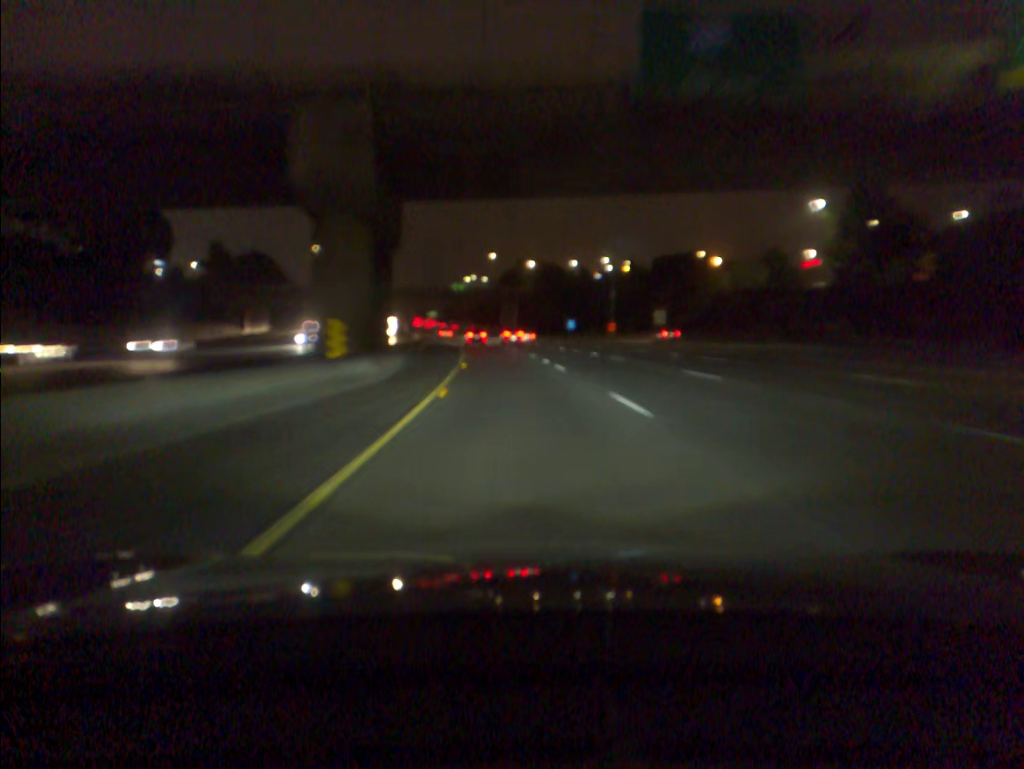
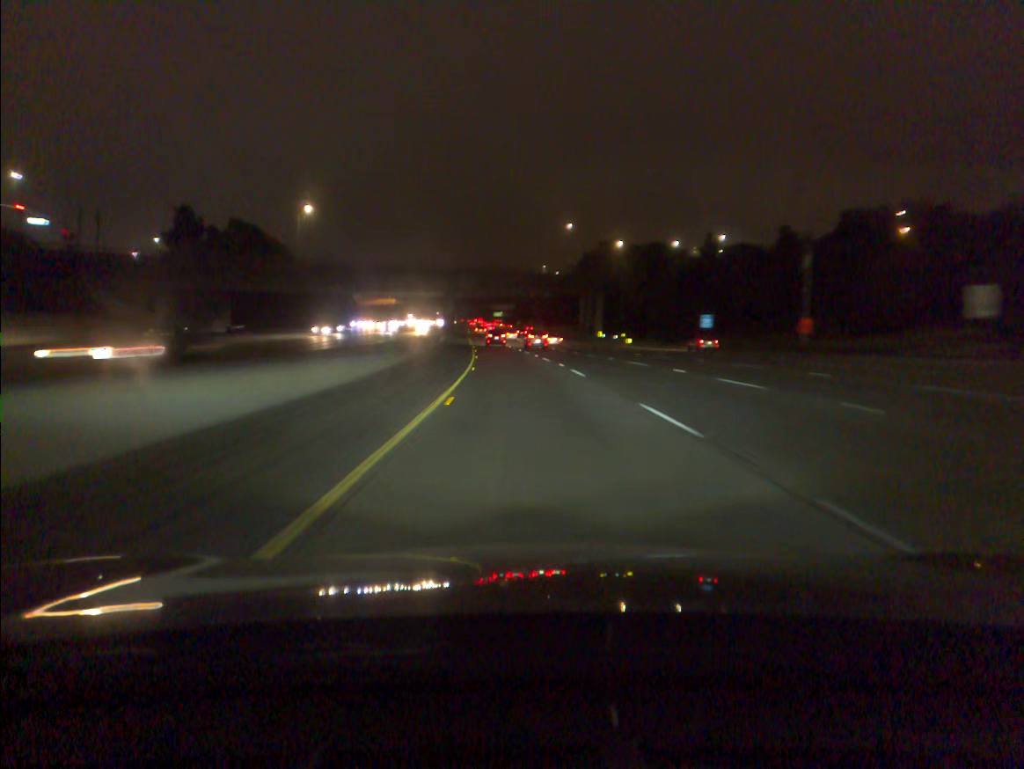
(-3.0, +59.9) m; -5°
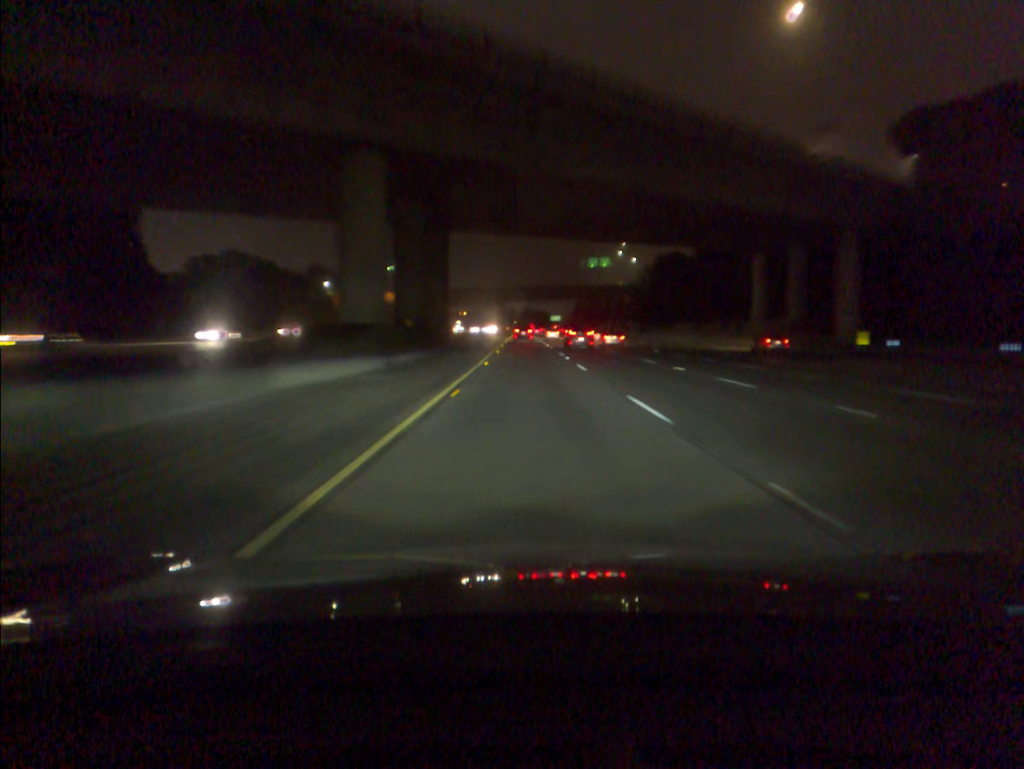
(-4.8, +100.7) m; -4°
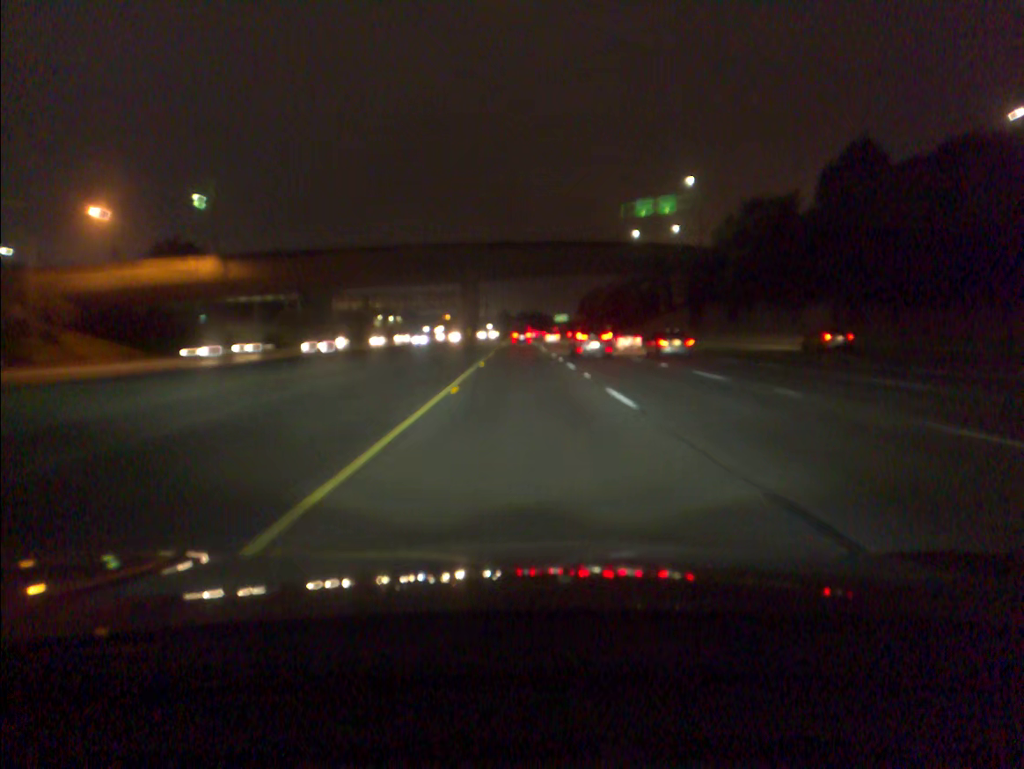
(-0.2, +100.4) m; 0°
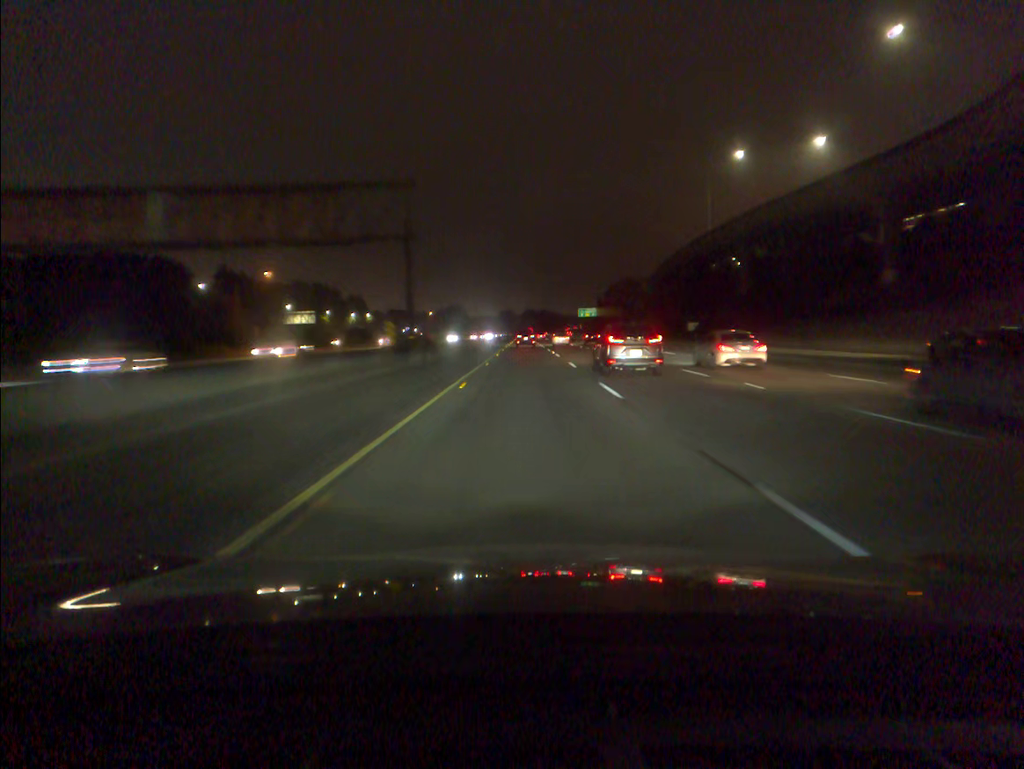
(-0.2, +99.8) m; 0°
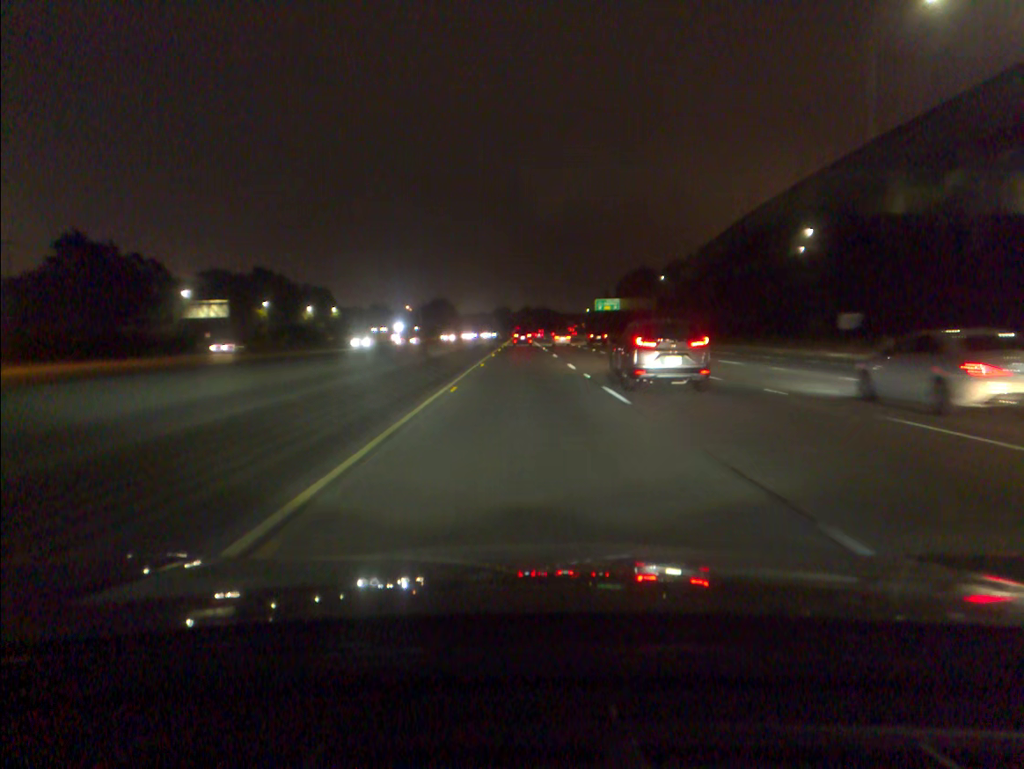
(+0.1, +59.7) m; 0°
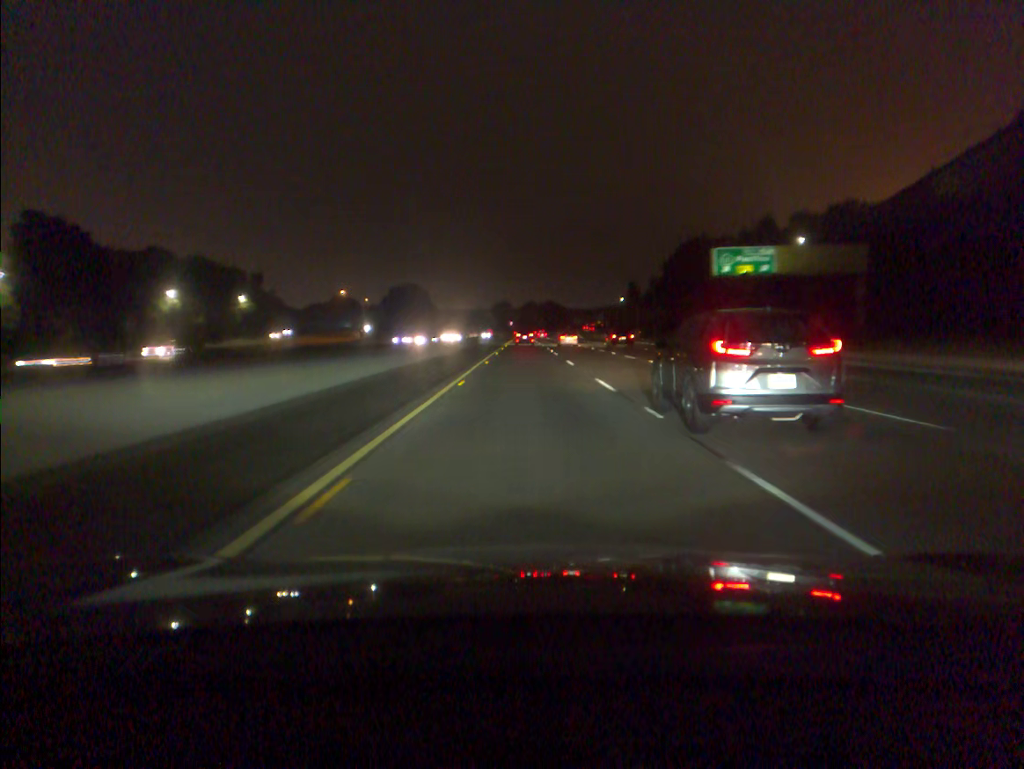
(-0.2, +99.5) m; 0°
